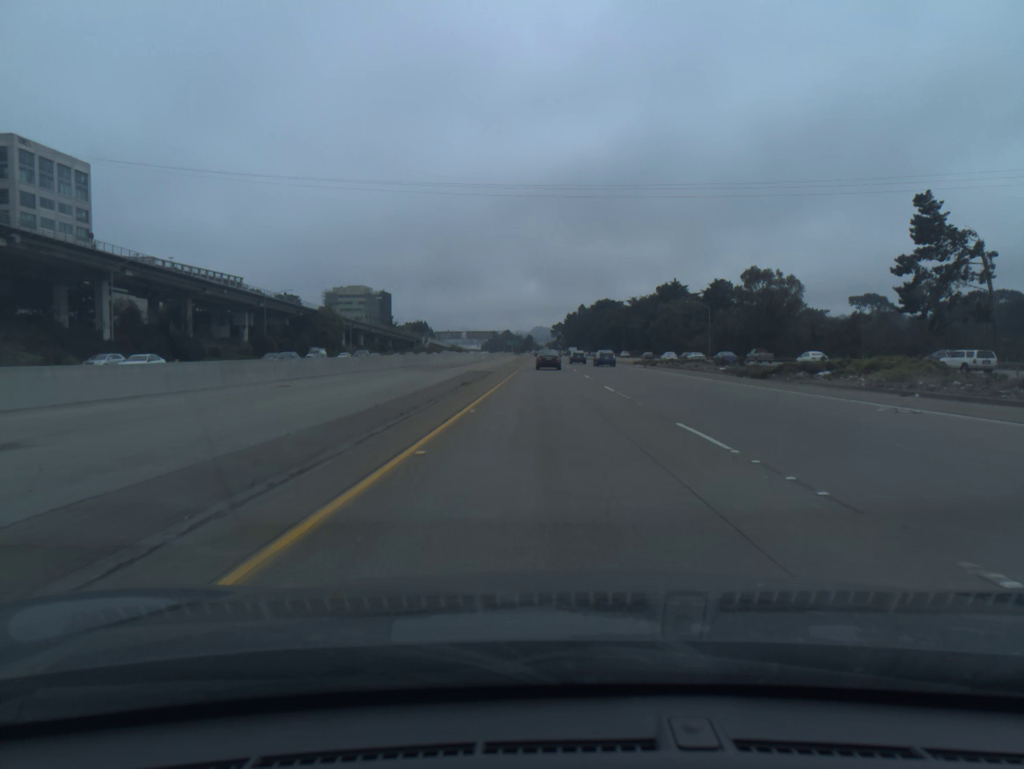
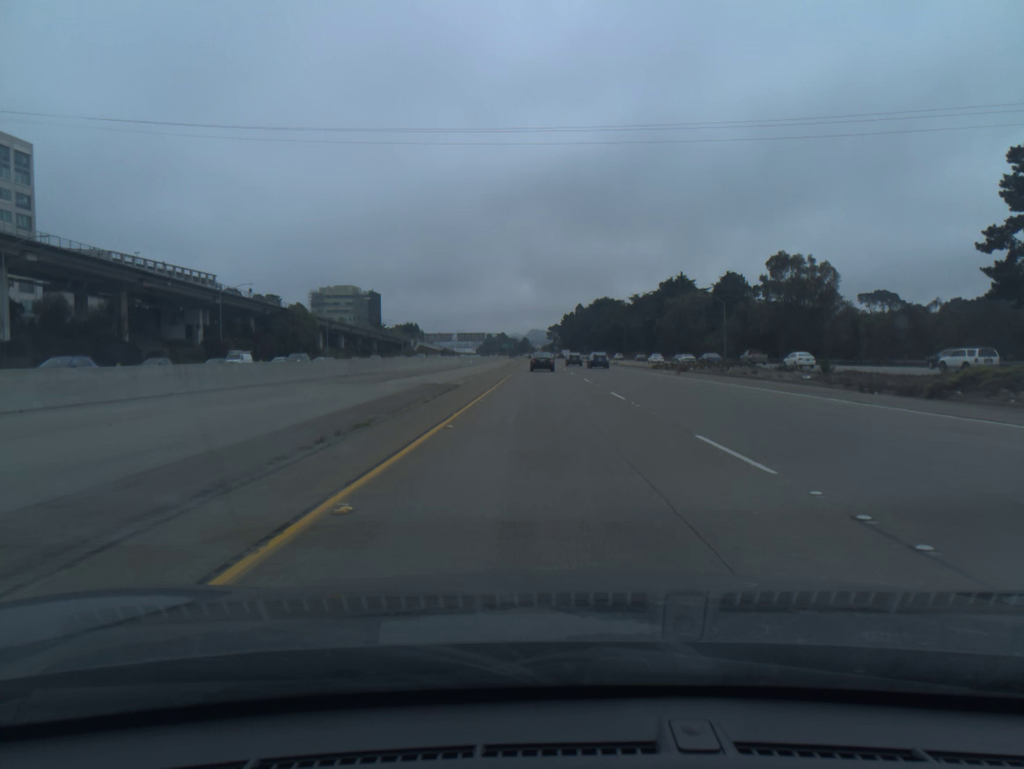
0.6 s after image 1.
(0.0, +17.8) m; 0°
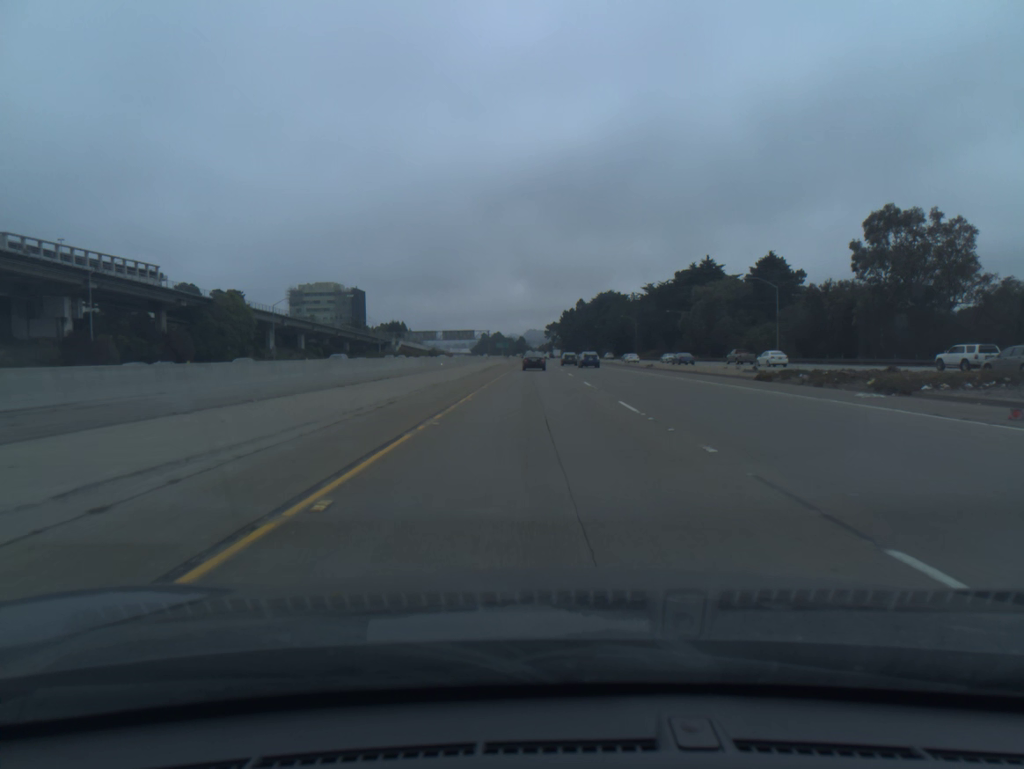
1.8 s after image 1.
(+0.1, +35.6) m; 0°
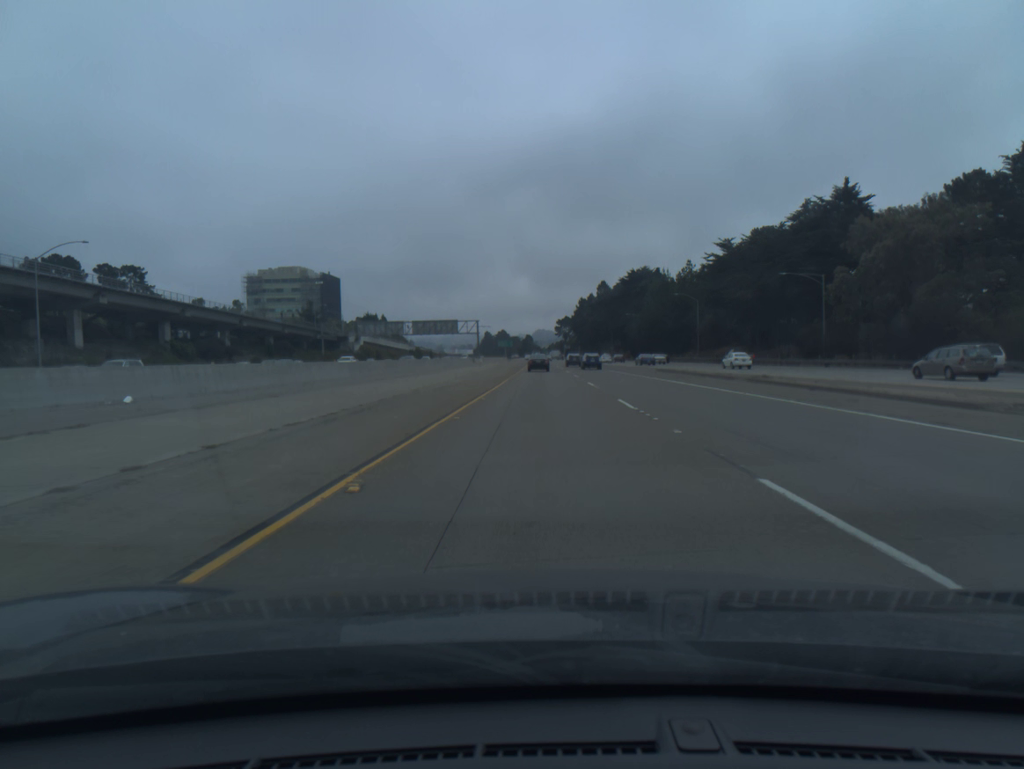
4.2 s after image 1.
(-0.5, +71.1) m; -1°
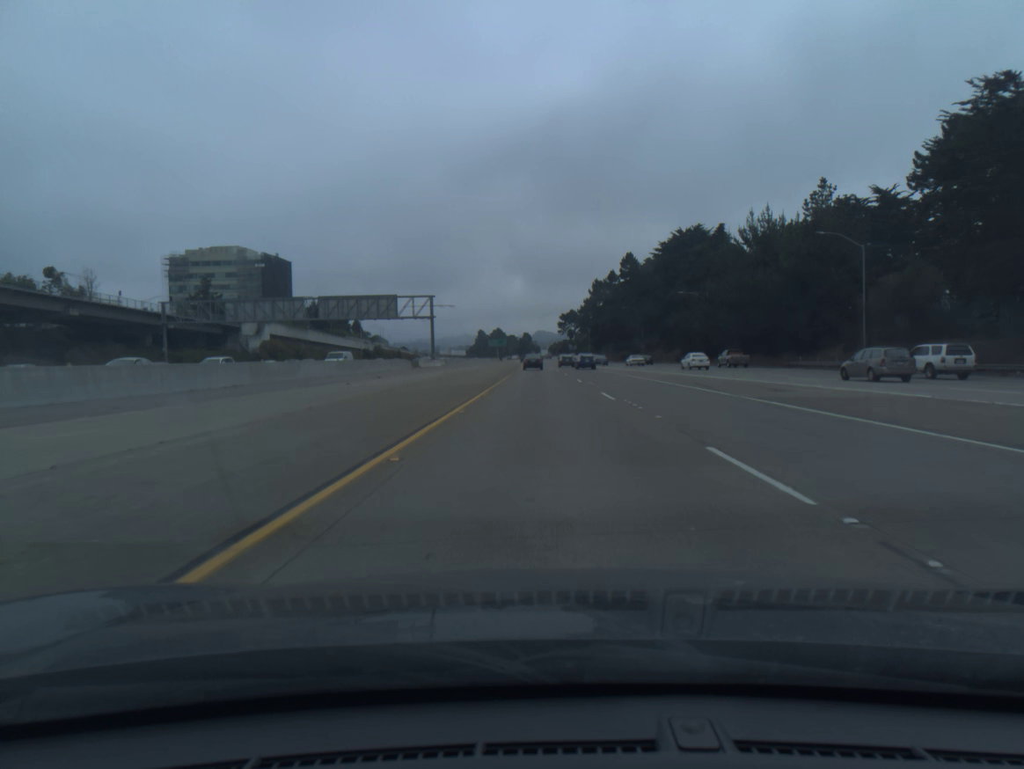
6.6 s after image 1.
(+0.1, +71.2) m; 0°
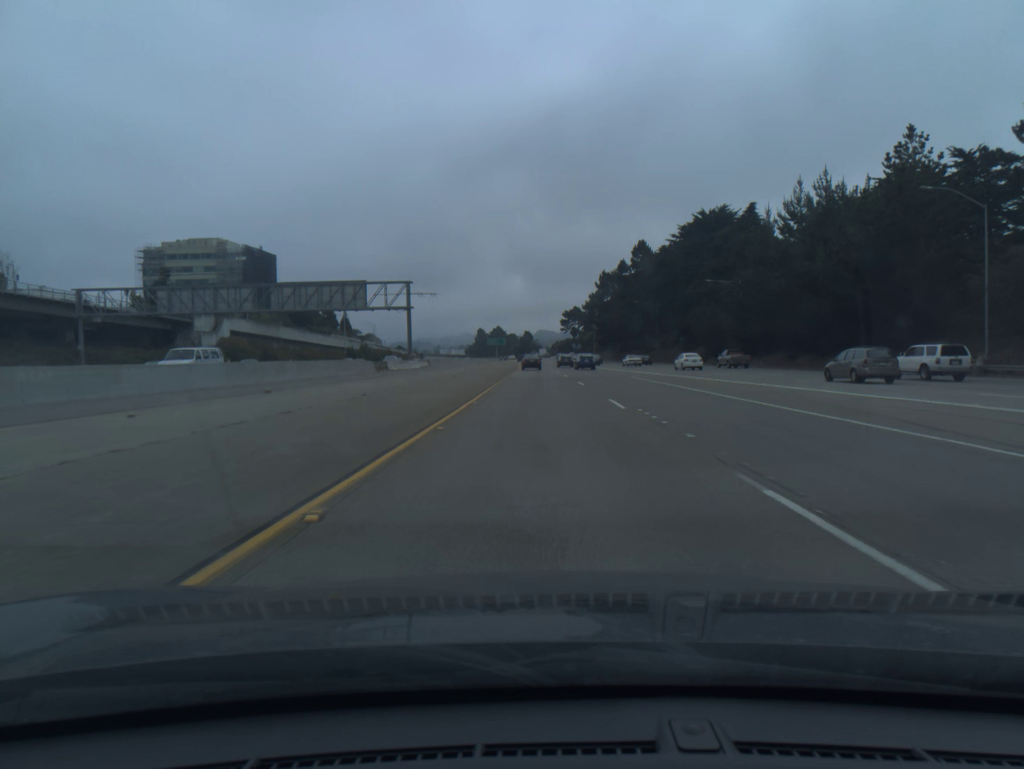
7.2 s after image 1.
(0.0, +17.8) m; 0°
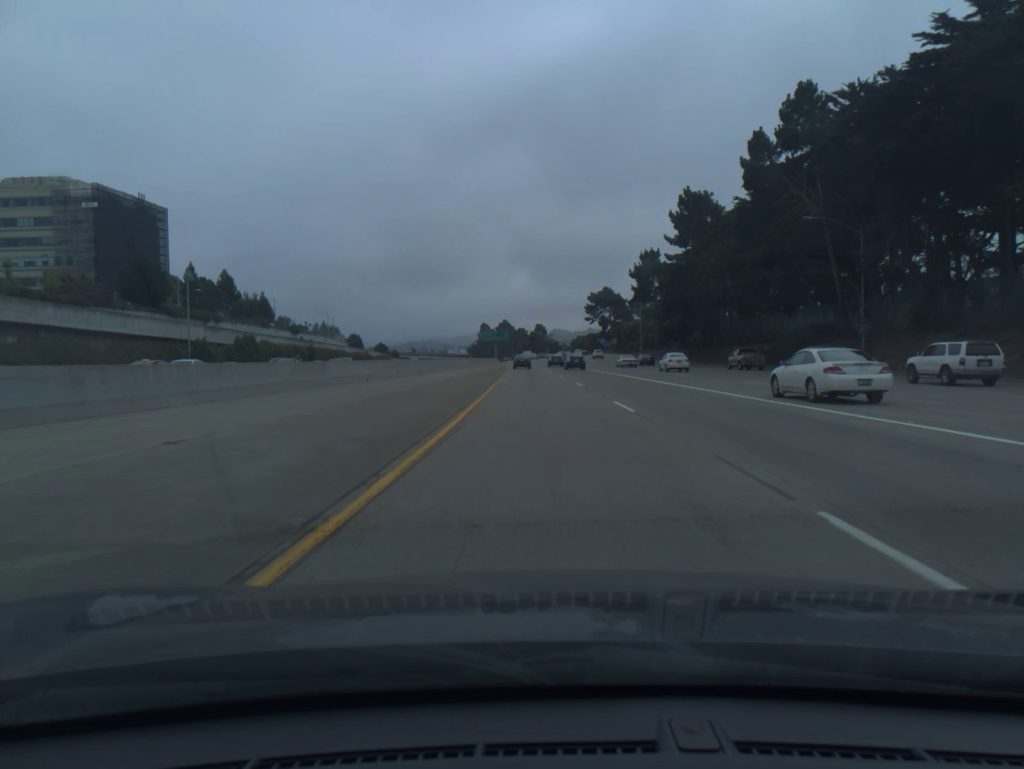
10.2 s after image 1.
(-1.0, +89.1) m; -1°
